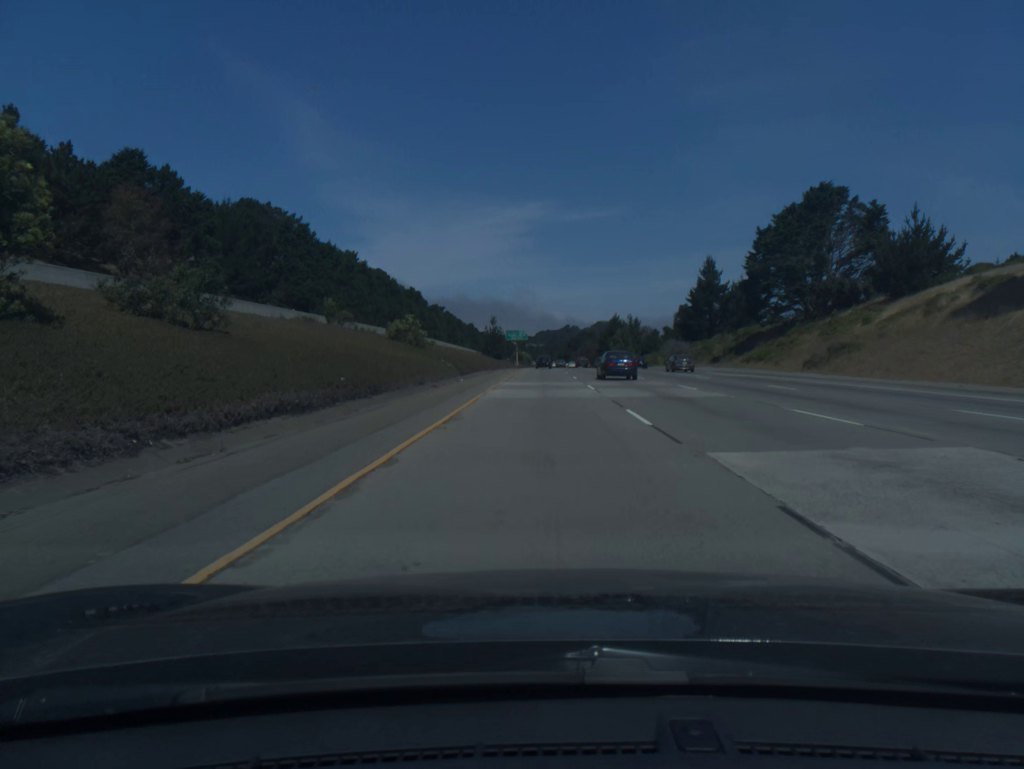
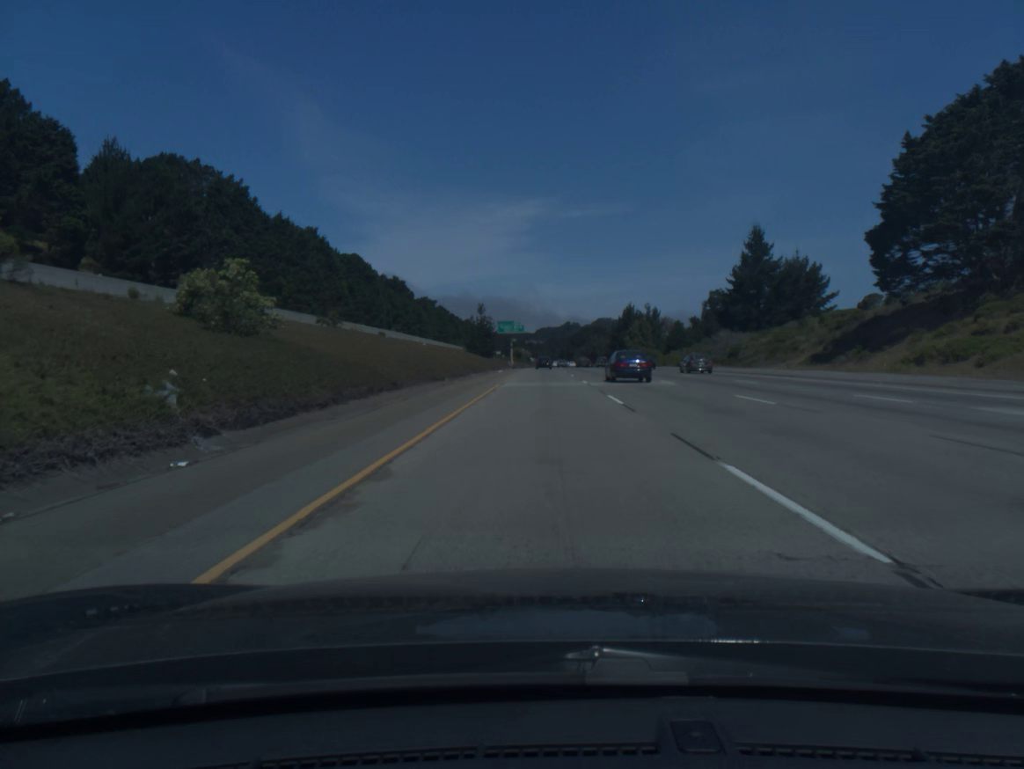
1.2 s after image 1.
(0.0, +38.3) m; 0°
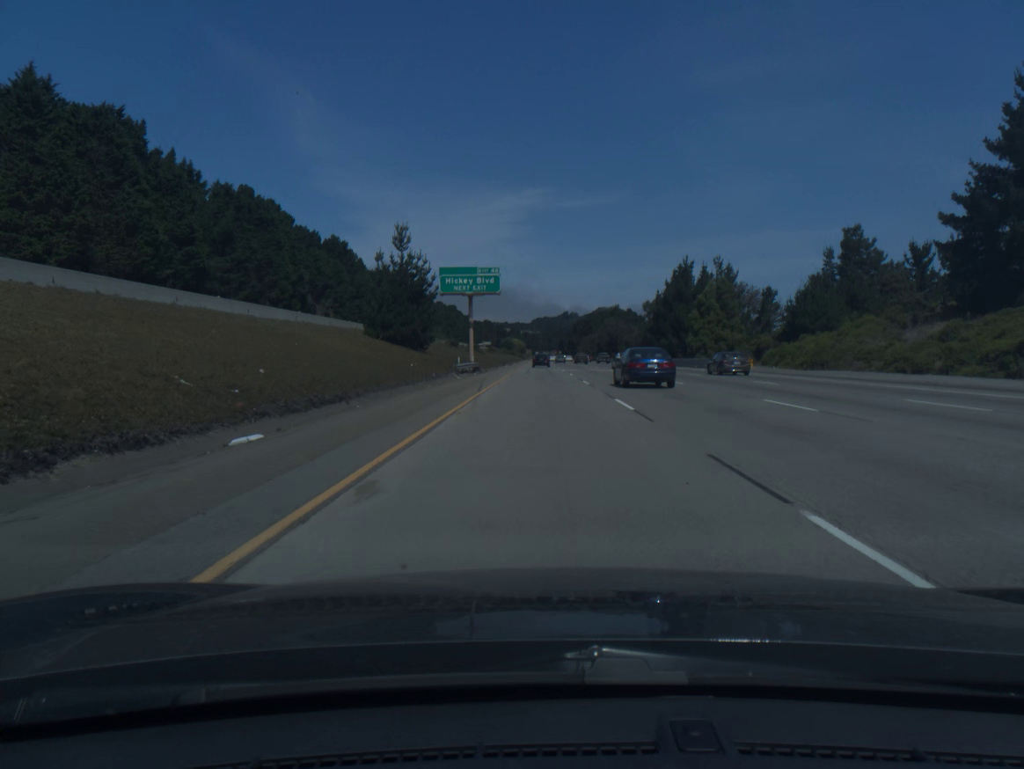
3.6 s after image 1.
(0.0, +76.0) m; 0°
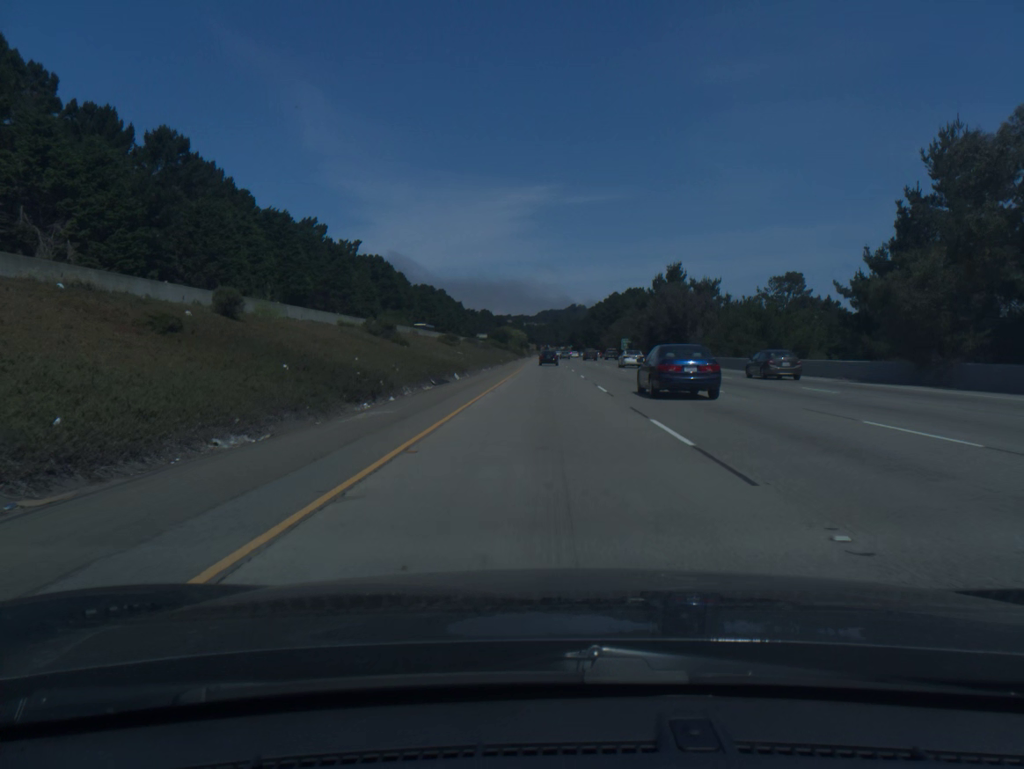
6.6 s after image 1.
(-0.2, +93.9) m; 0°
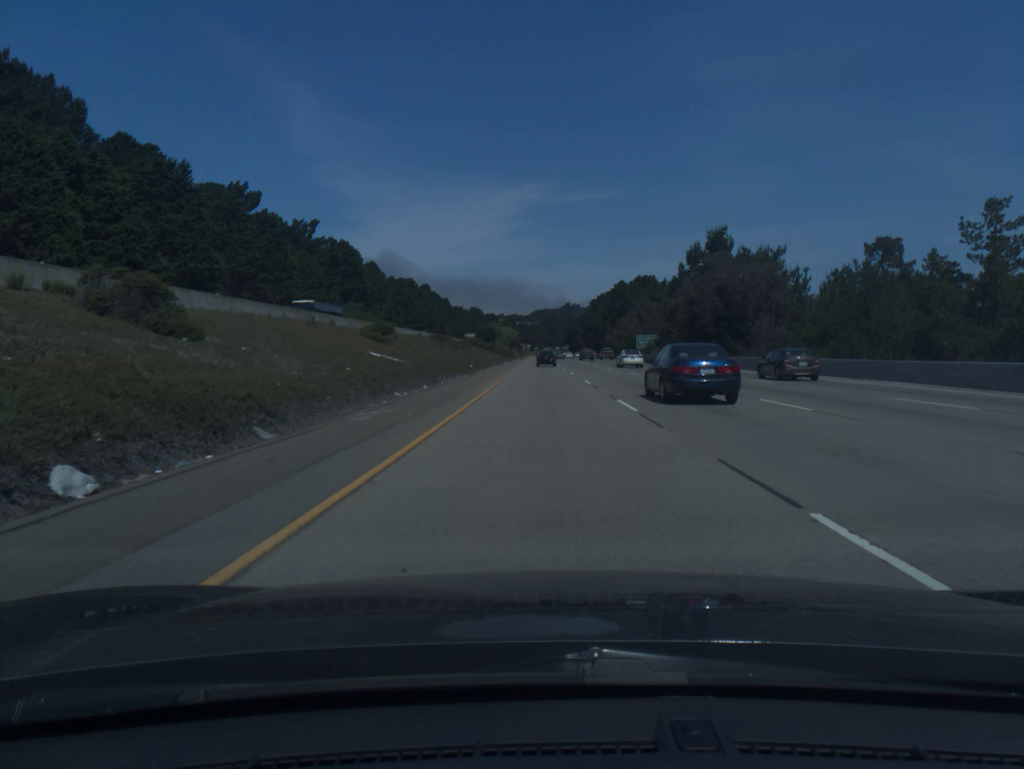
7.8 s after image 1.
(+0.1, +37.3) m; 0°
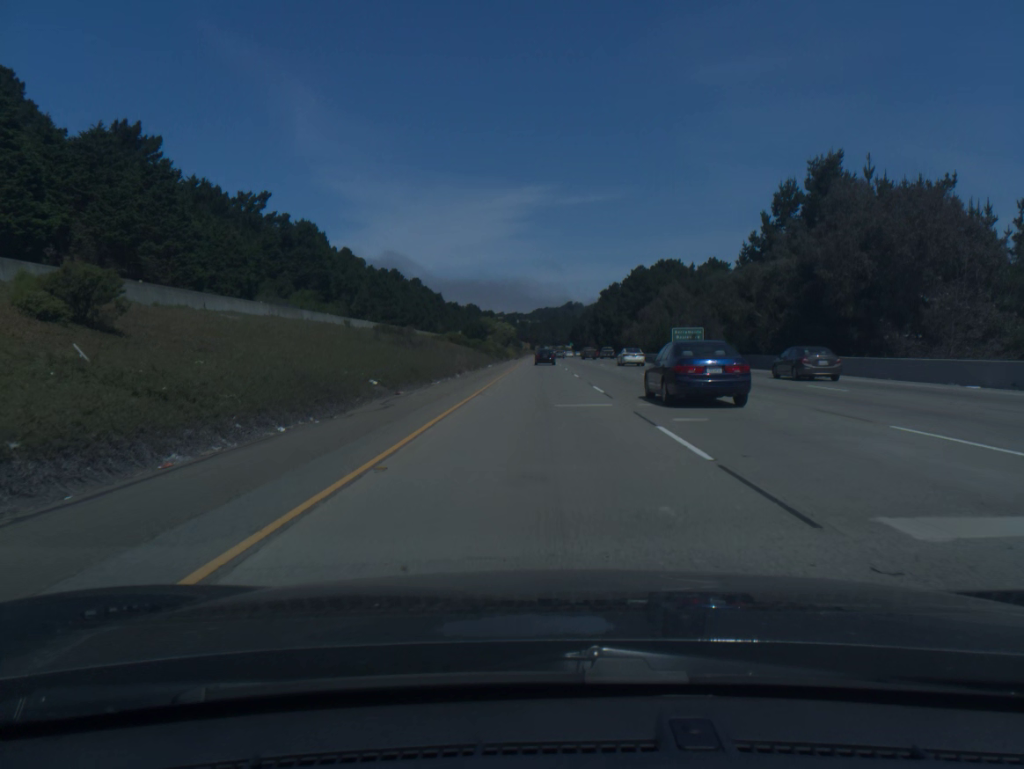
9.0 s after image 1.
(0.0, +37.1) m; 0°
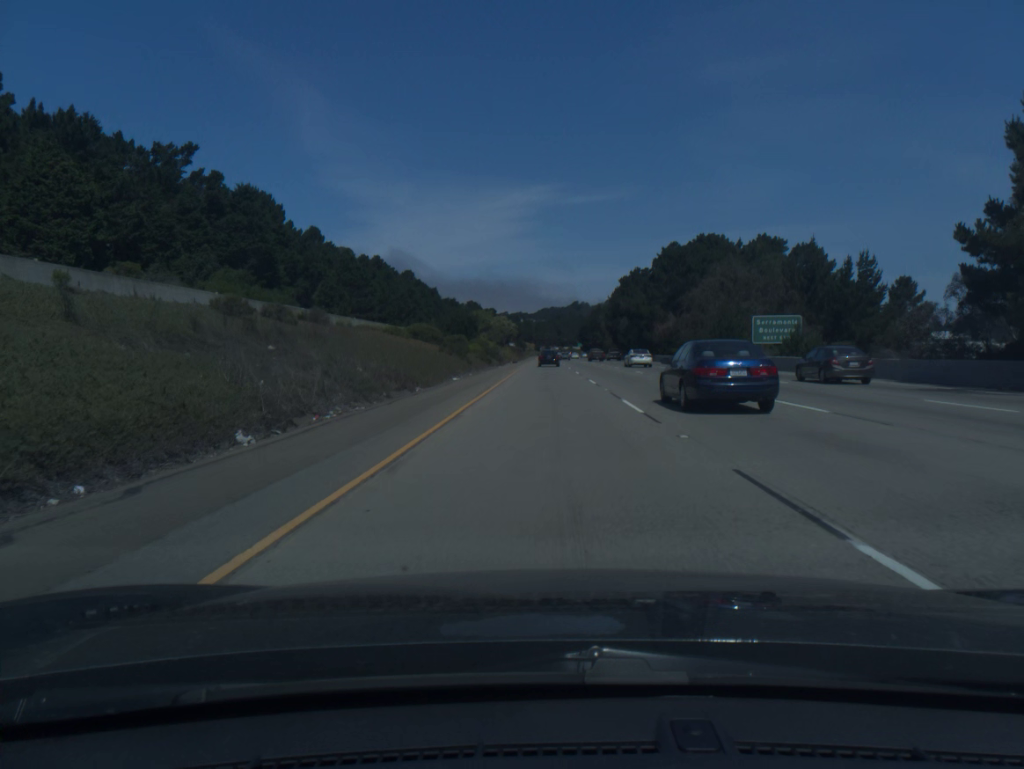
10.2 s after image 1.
(-0.2, +36.9) m; 0°
